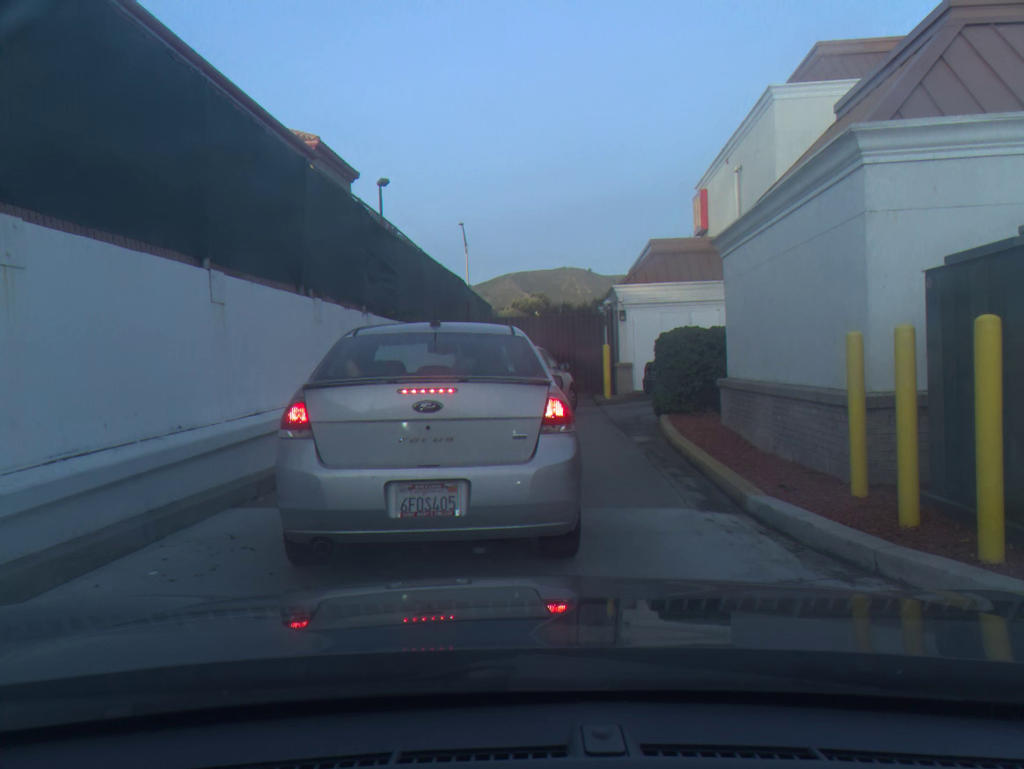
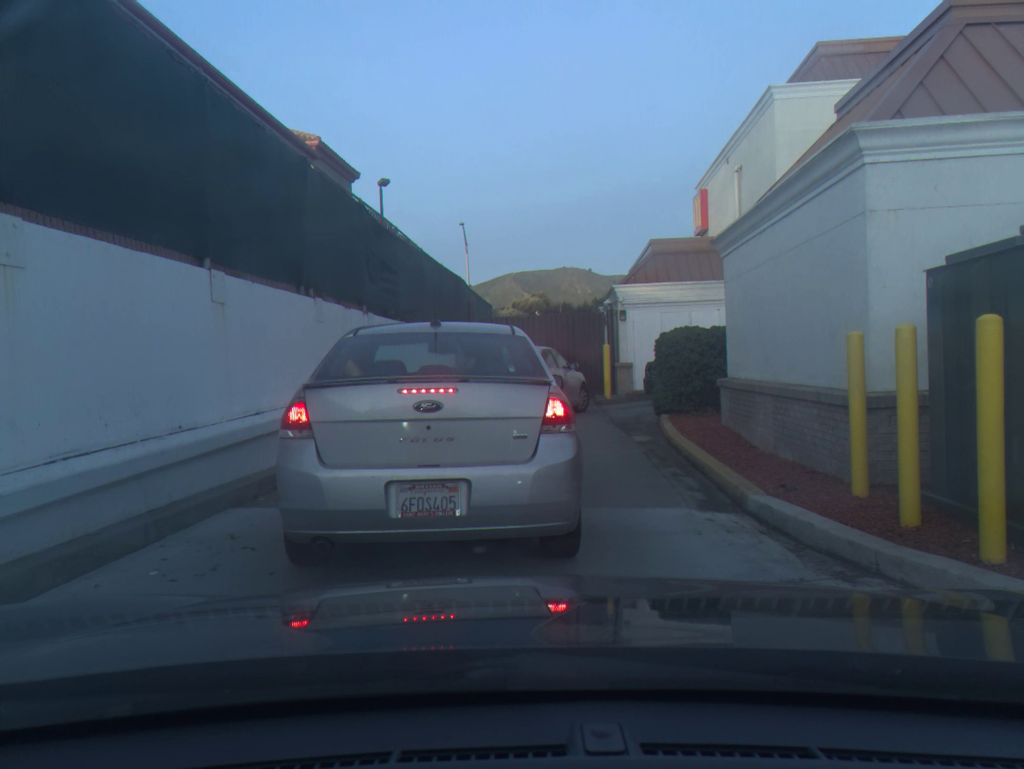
(0.0, 0.0) m; 0°
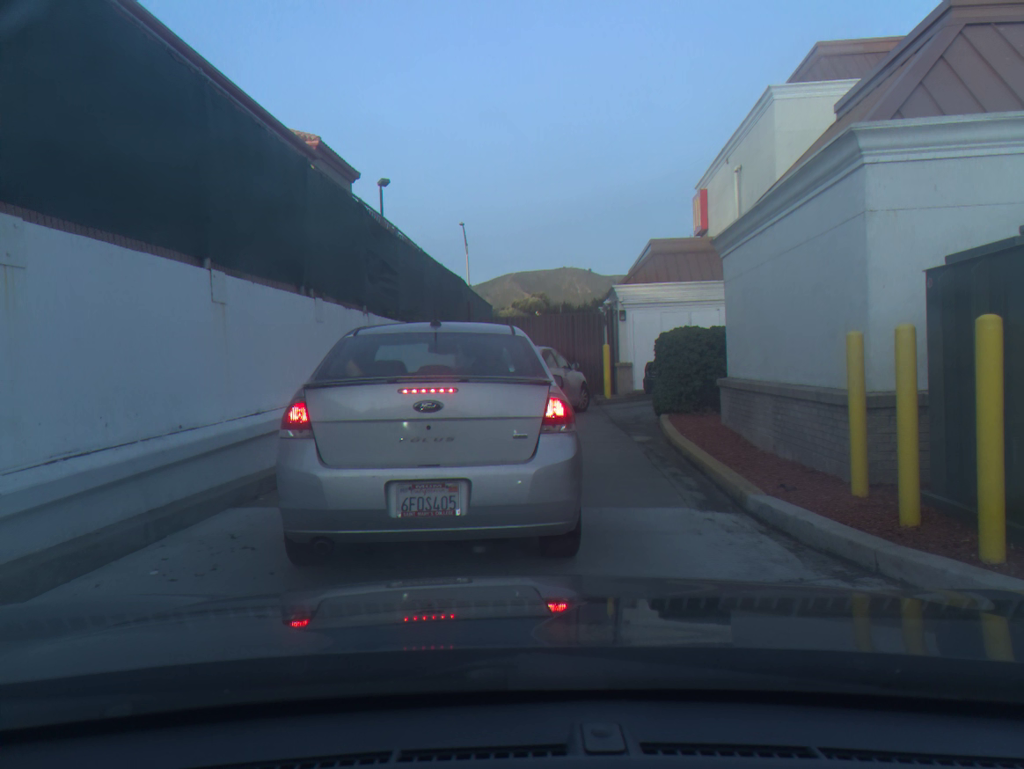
(0.0, 0.0) m; 0°
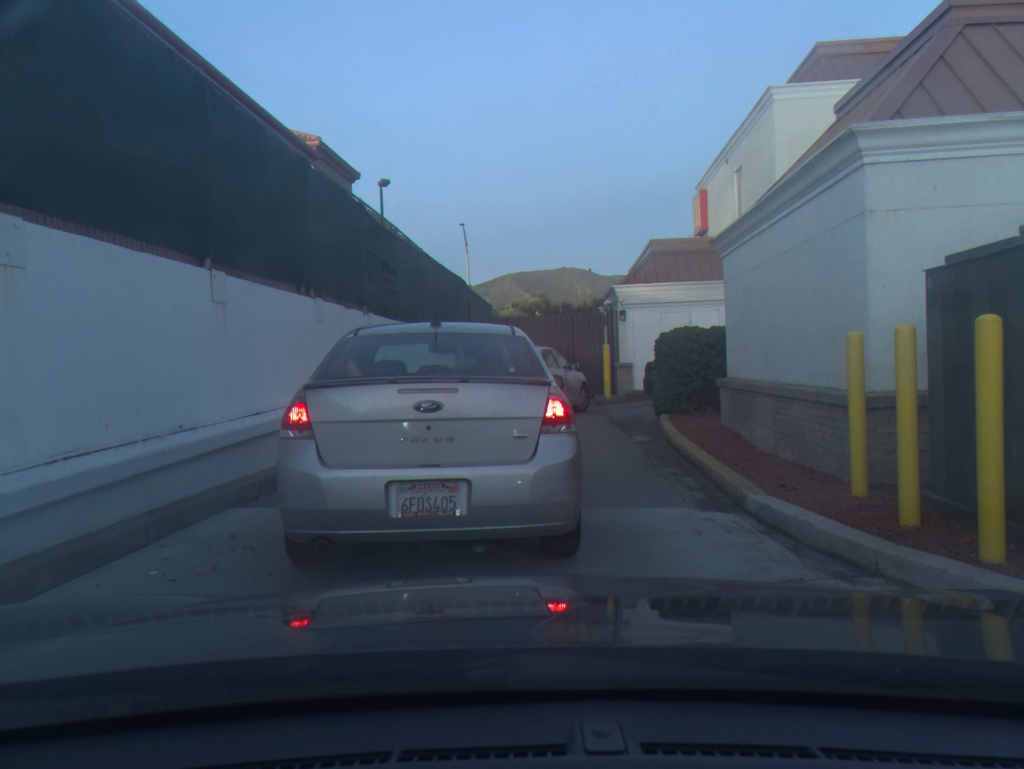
(0.0, 0.0) m; 0°
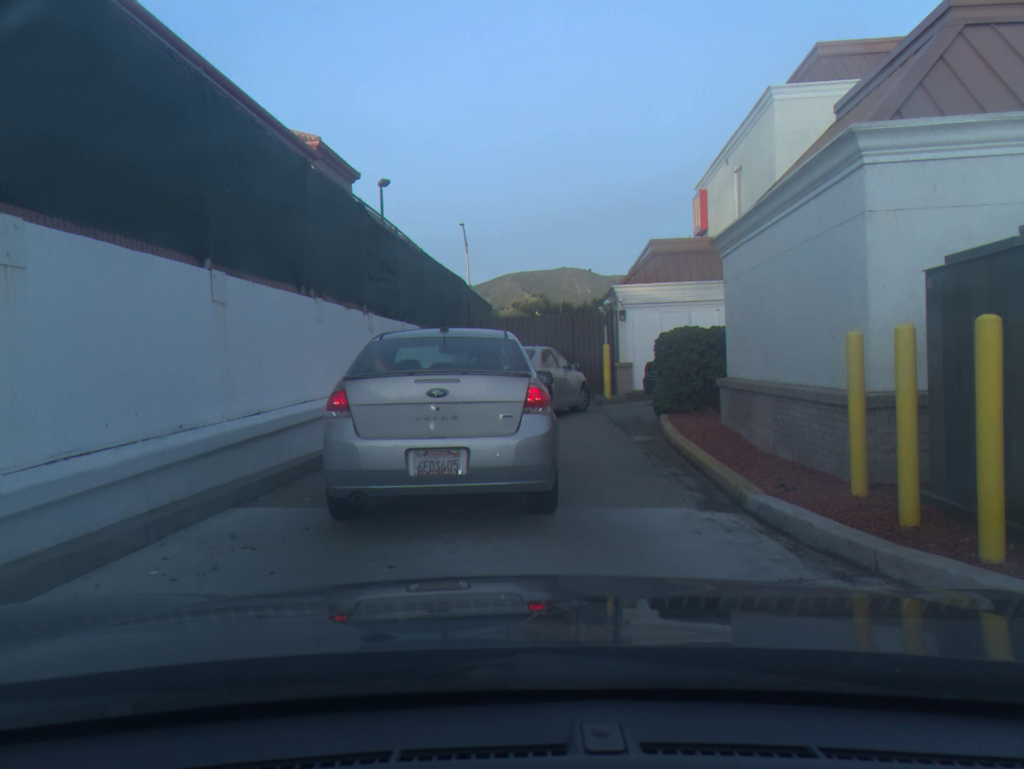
(0.0, 0.0) m; 0°
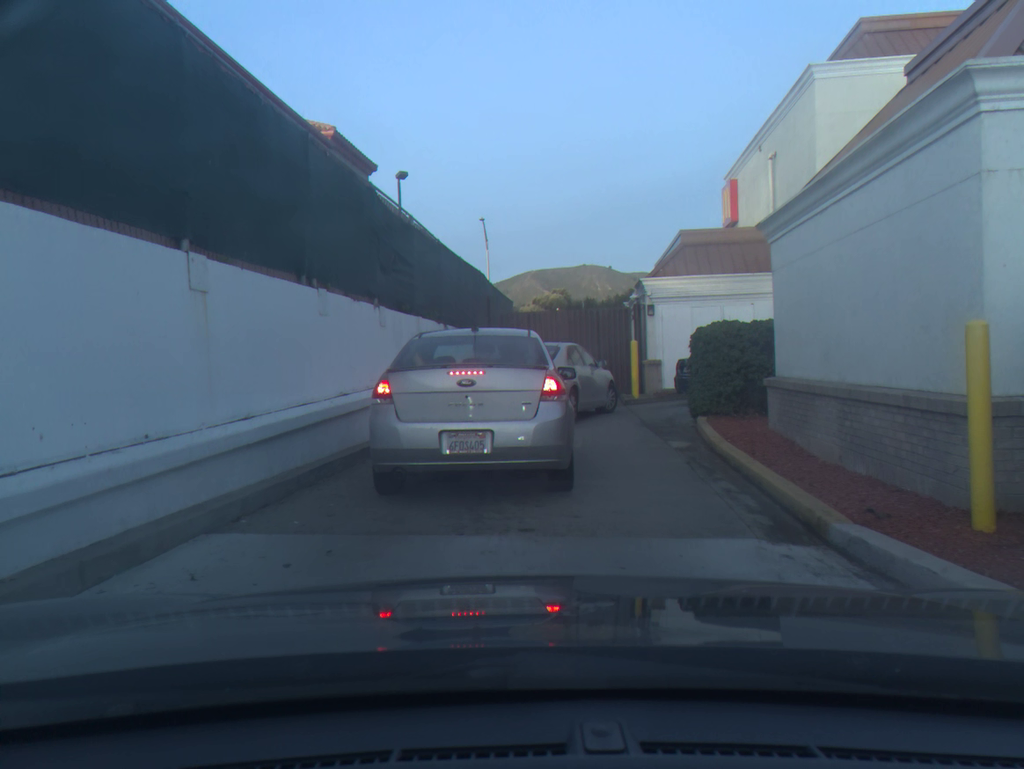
(-0.1, +1.1) m; -1°
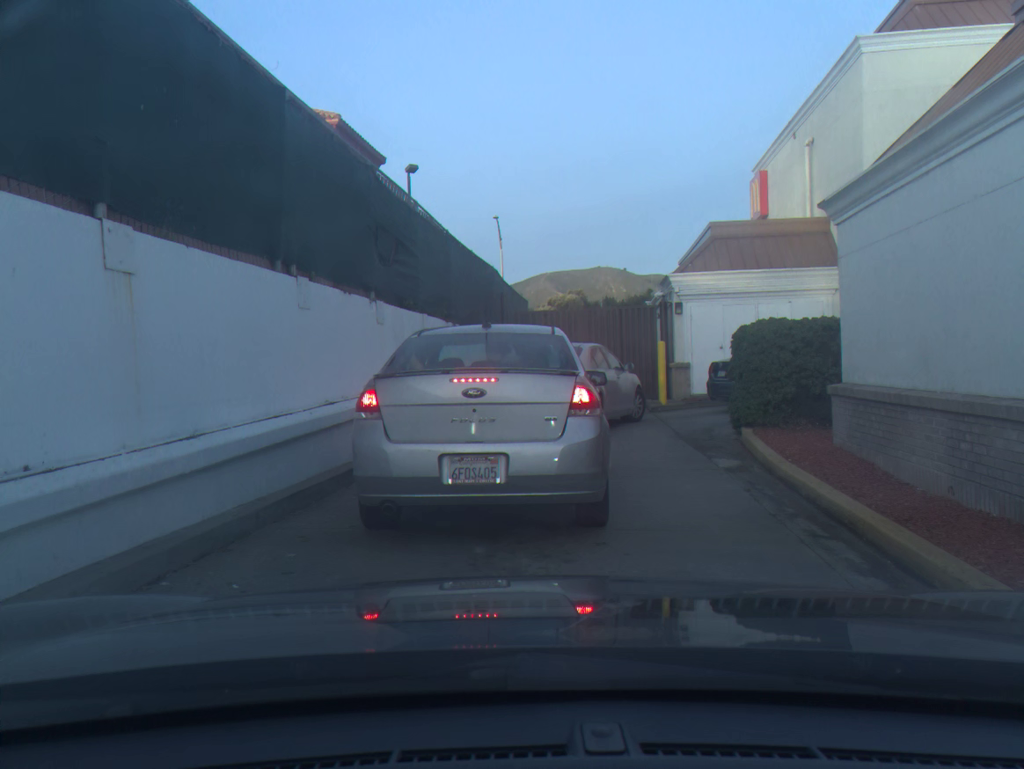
(0.0, +1.7) m; -1°
